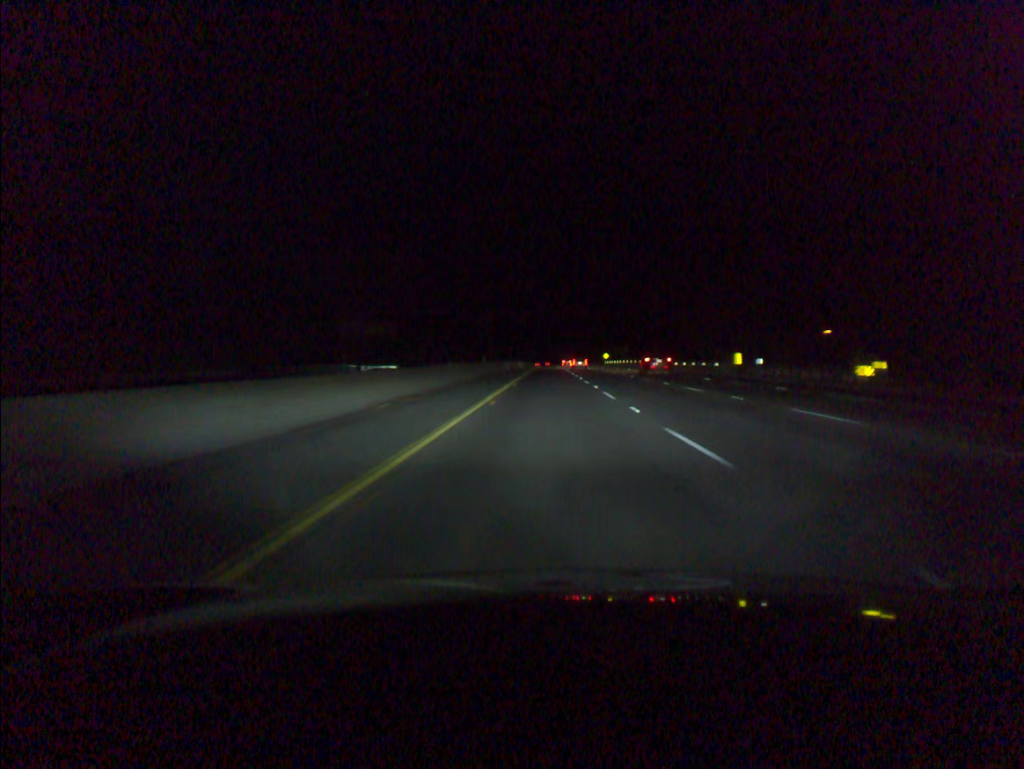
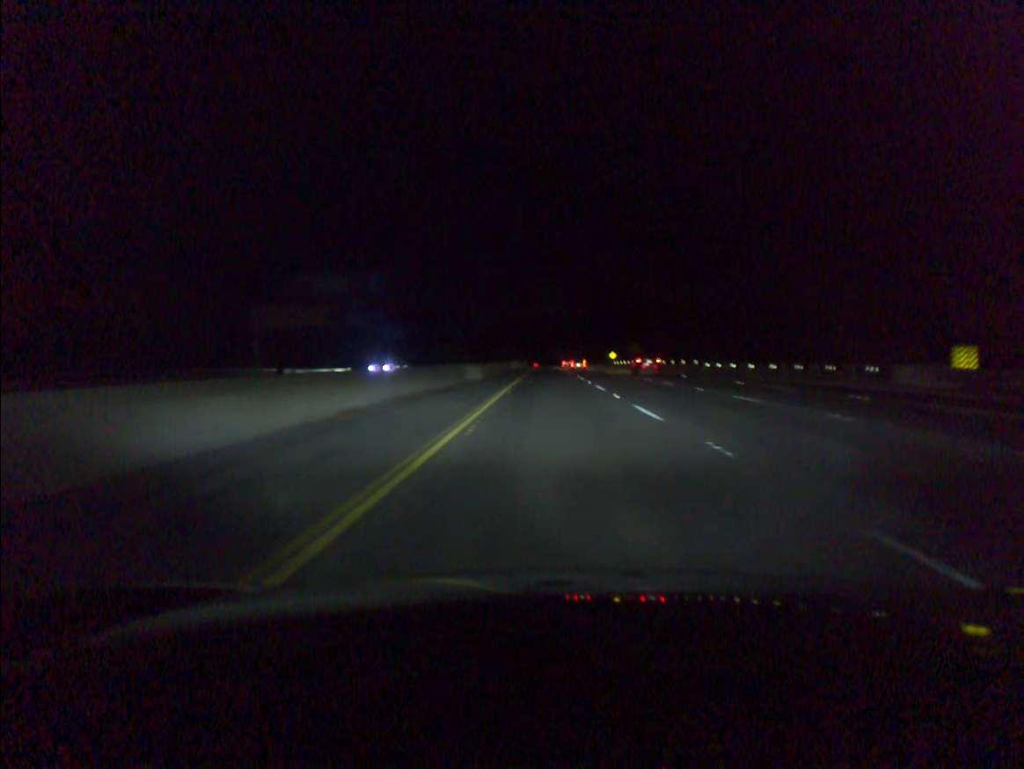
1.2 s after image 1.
(0.0, +37.1) m; 0°
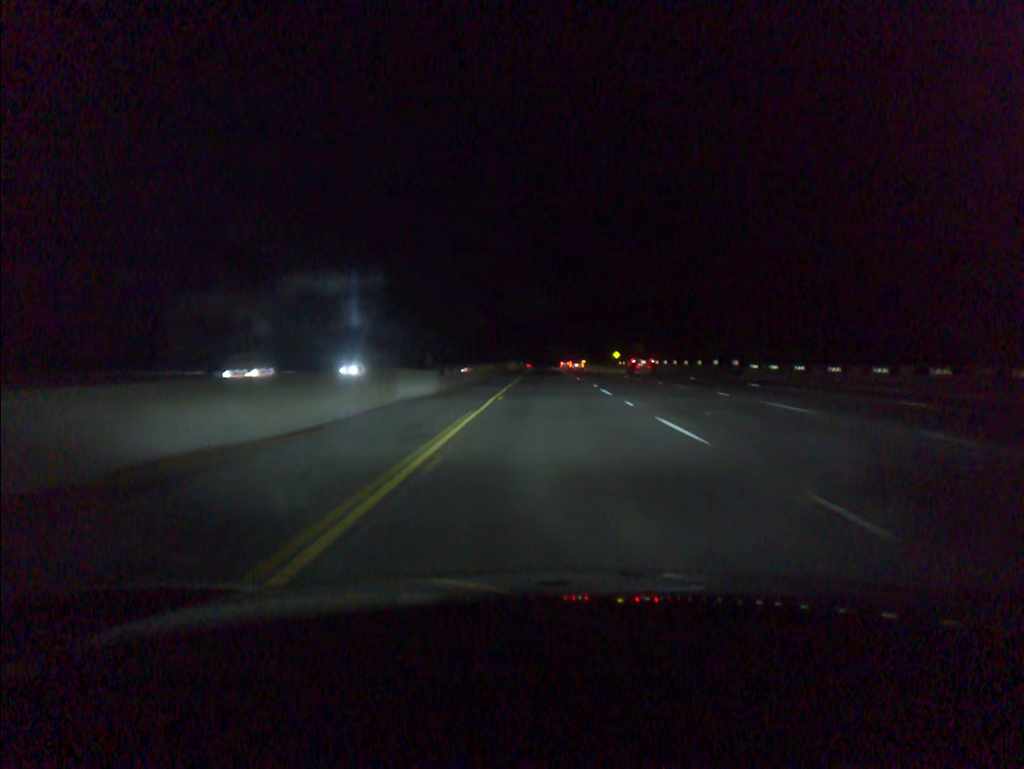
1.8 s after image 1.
(0.0, +18.6) m; 0°
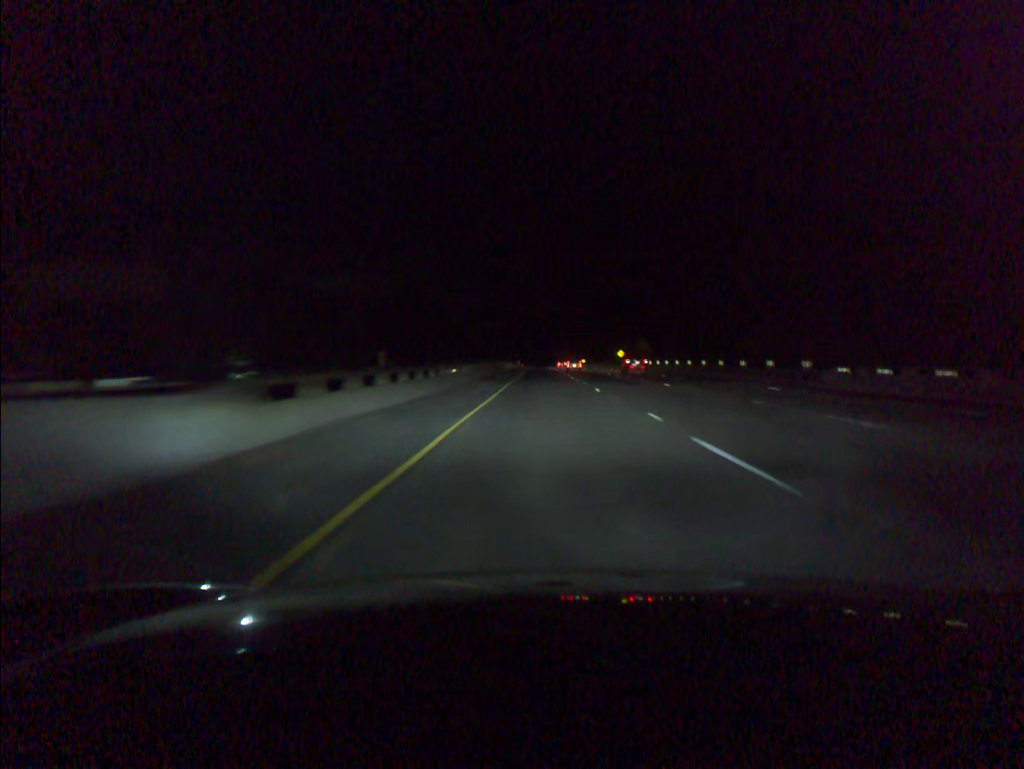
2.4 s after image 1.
(0.0, +18.7) m; 0°
